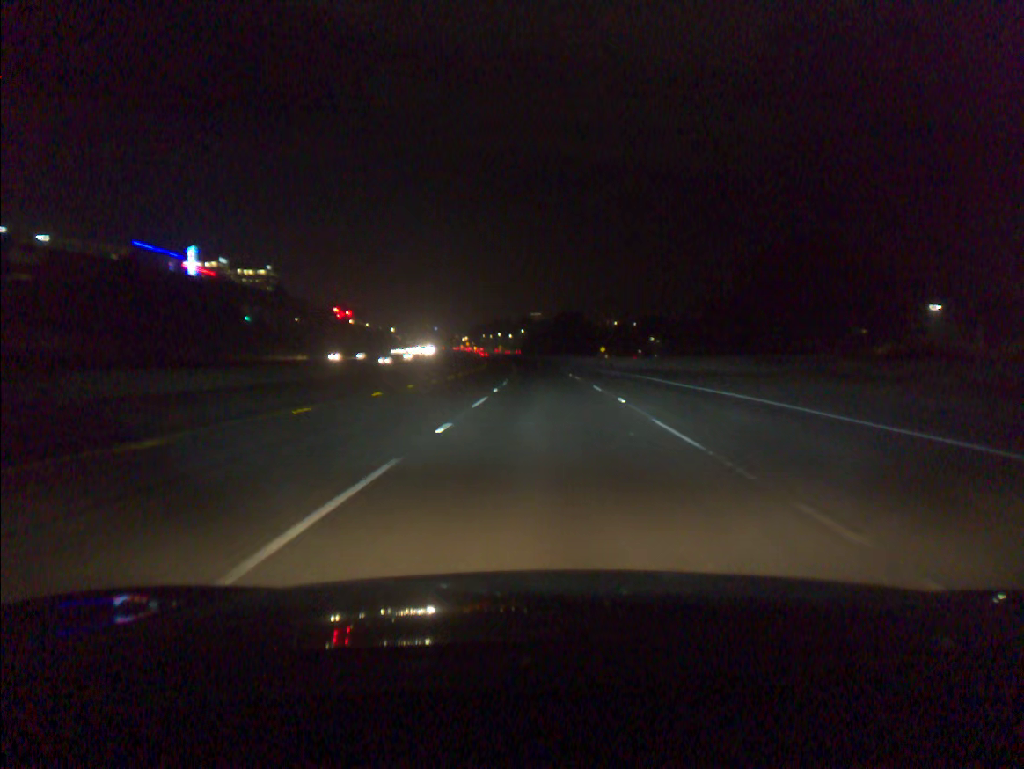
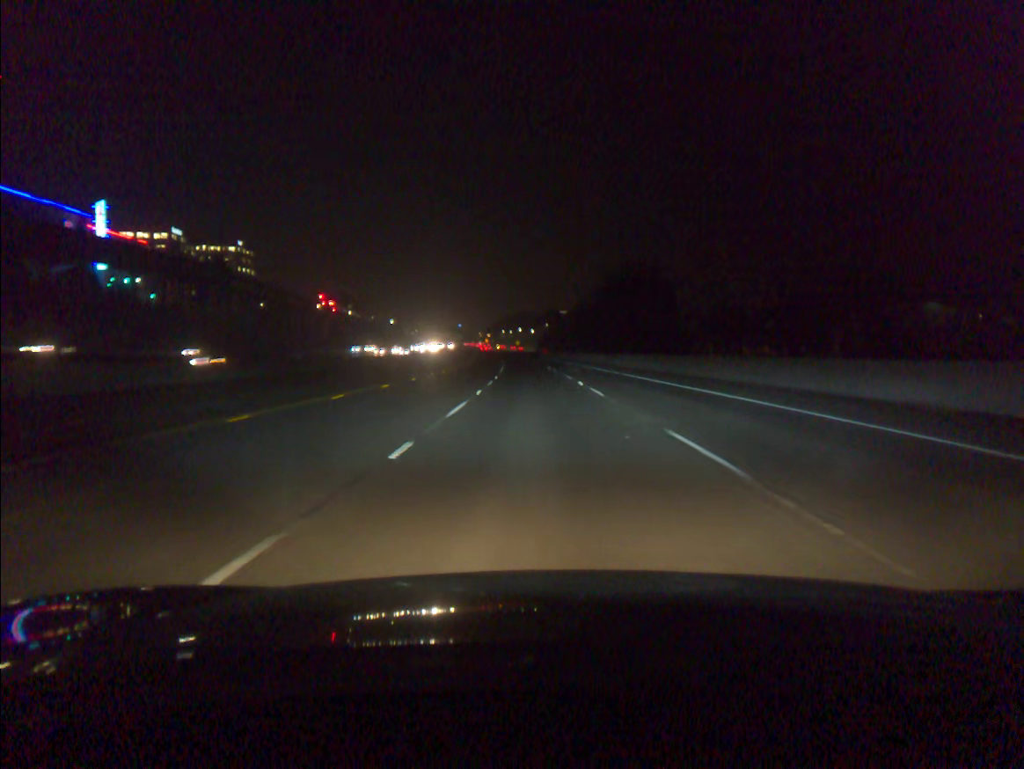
(-0.8, +75.6) m; -2°
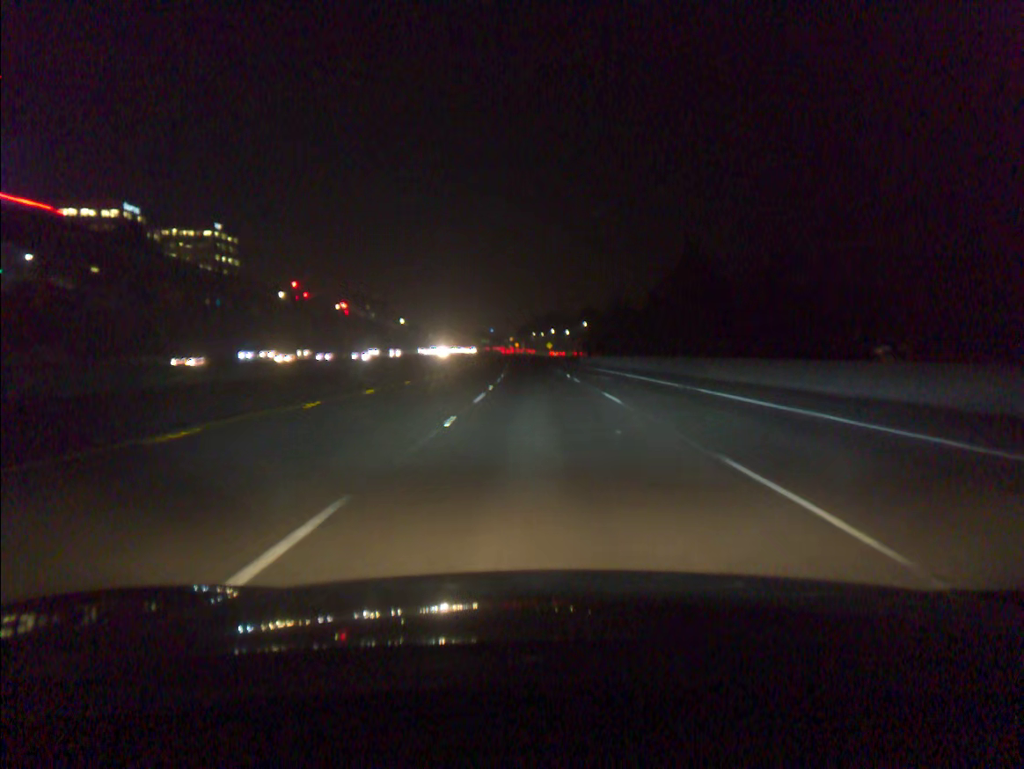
(-1.5, +61.0) m; -3°
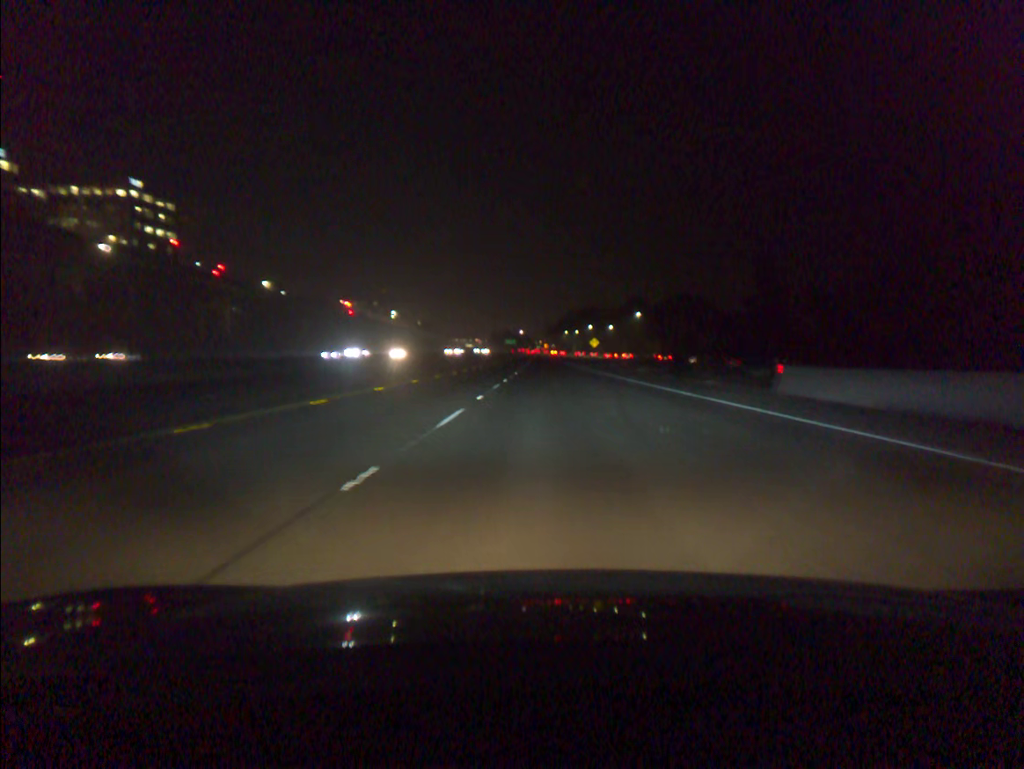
(-1.7, +79.0) m; -2°
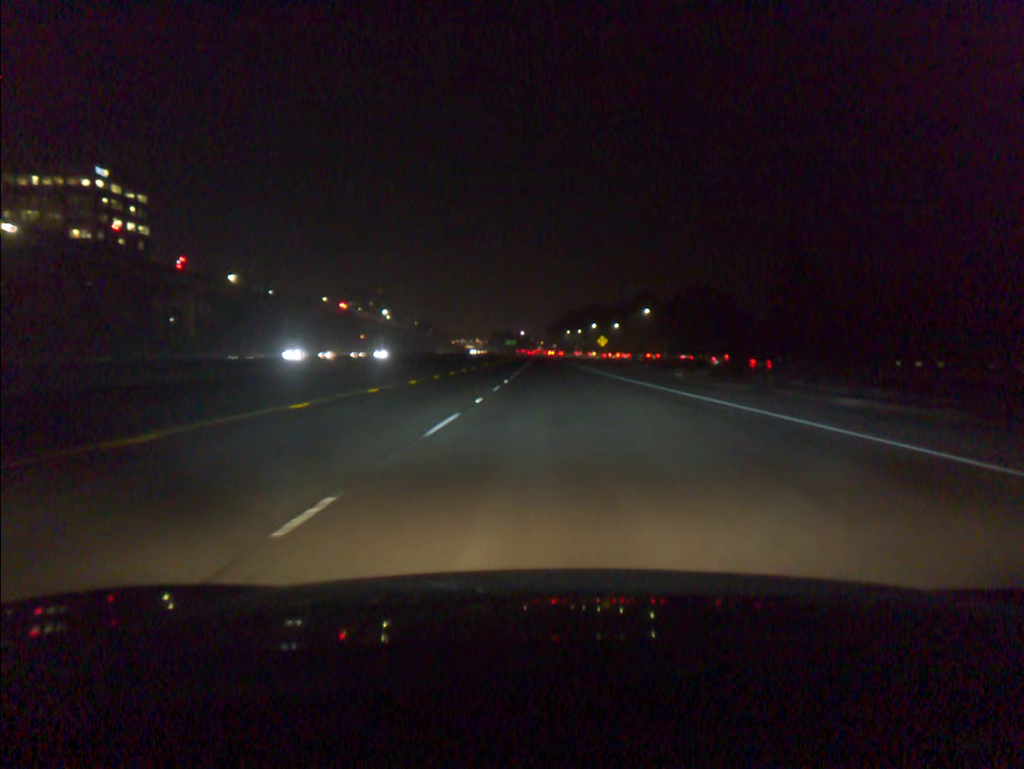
(0.0, +16.3) m; 0°
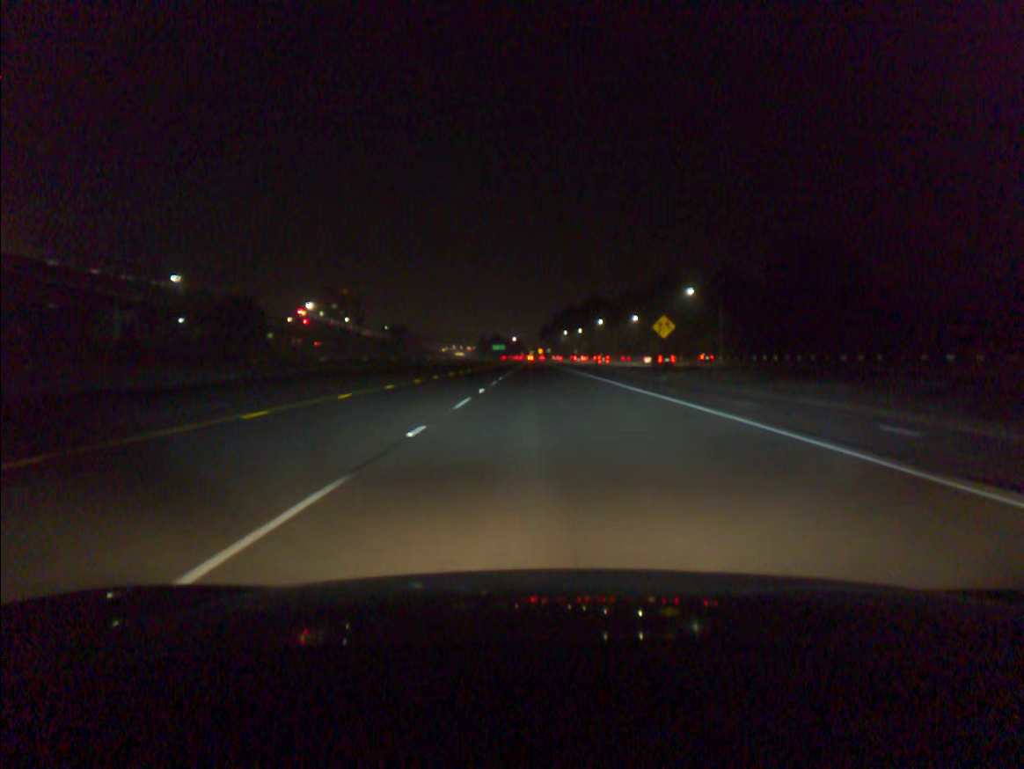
(+0.3, +67.2) m; +1°
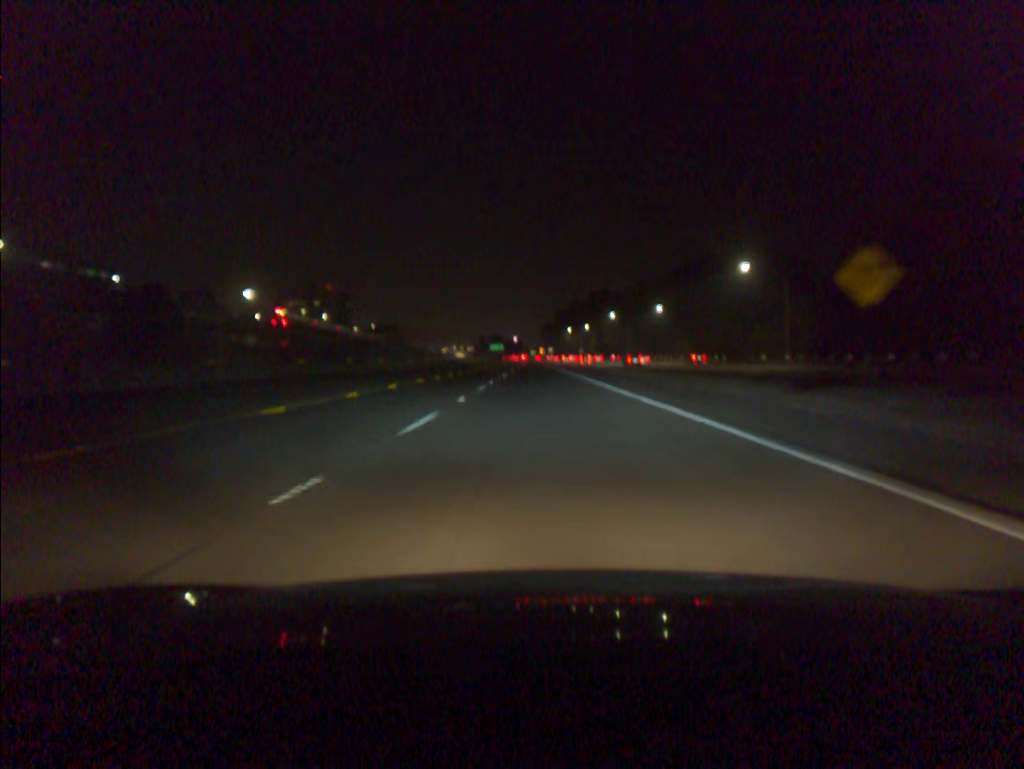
(0.0, +34.7) m; 0°
